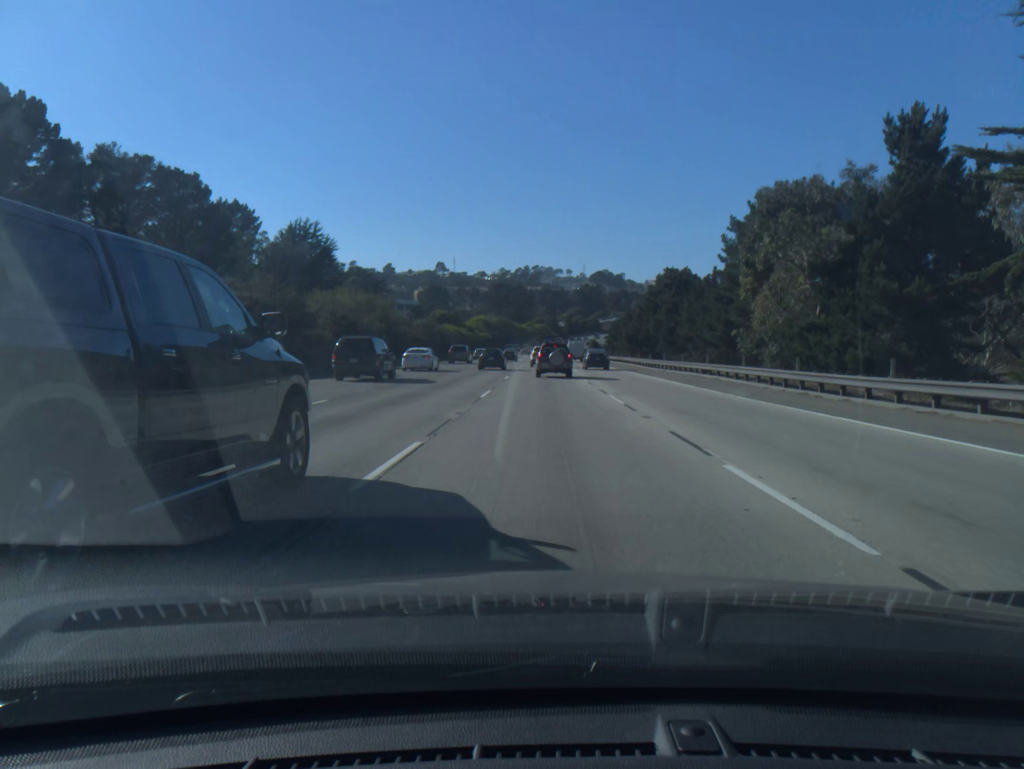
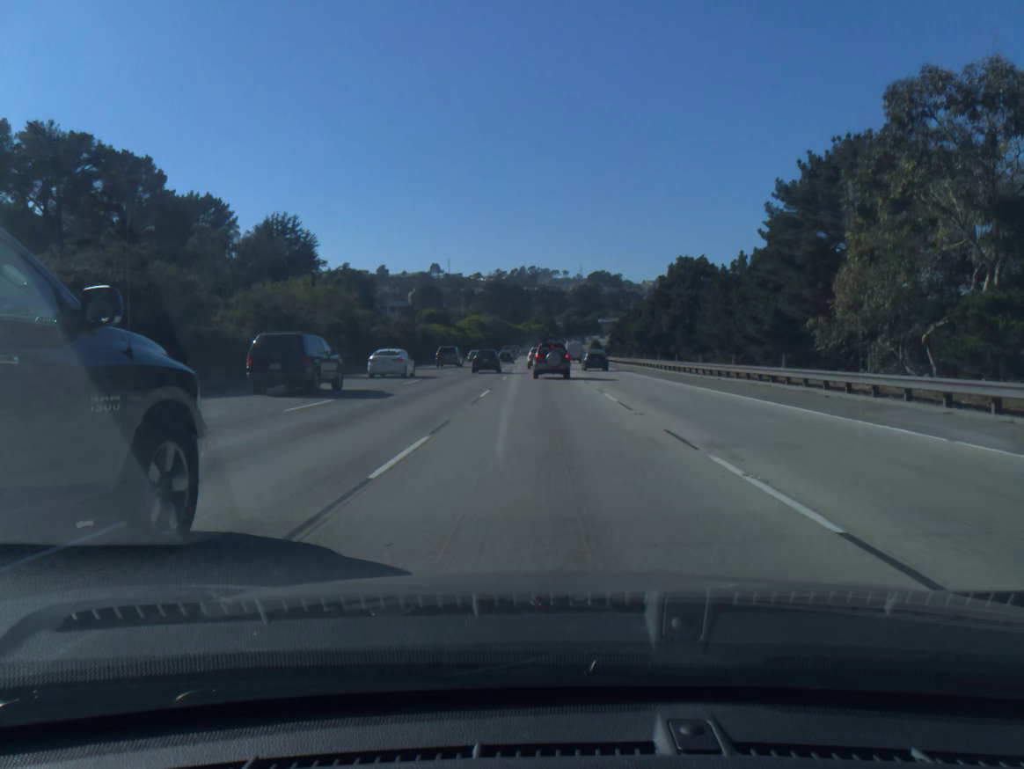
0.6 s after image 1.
(0.0, +13.9) m; 0°
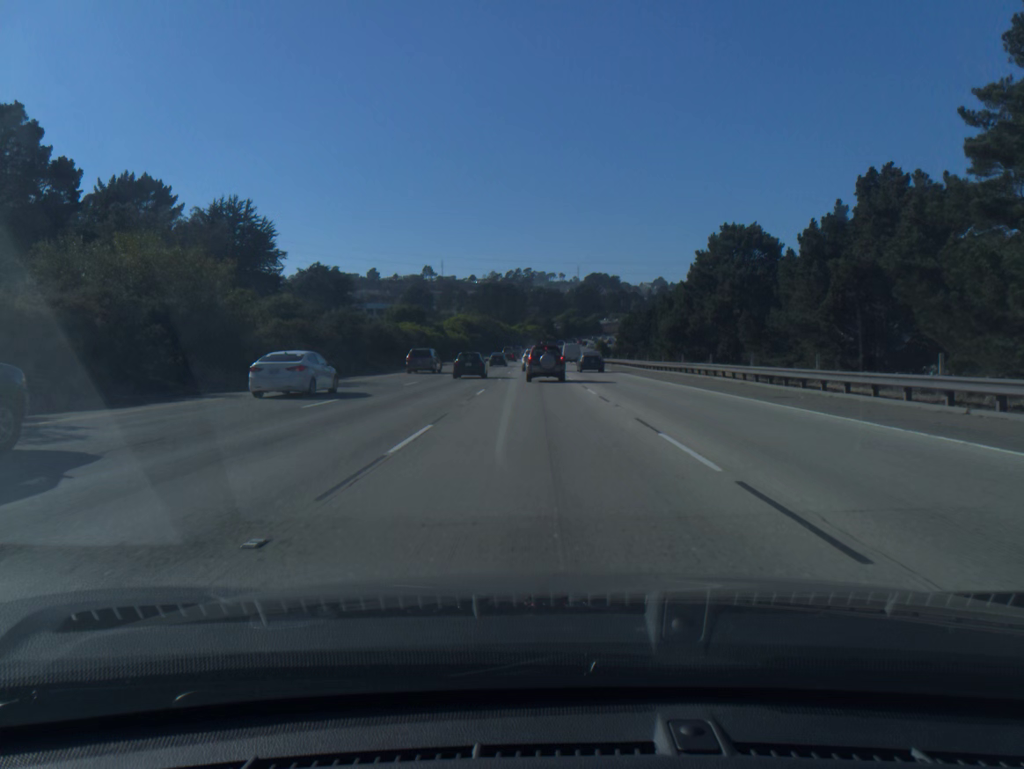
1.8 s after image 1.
(+0.1, +27.1) m; 0°
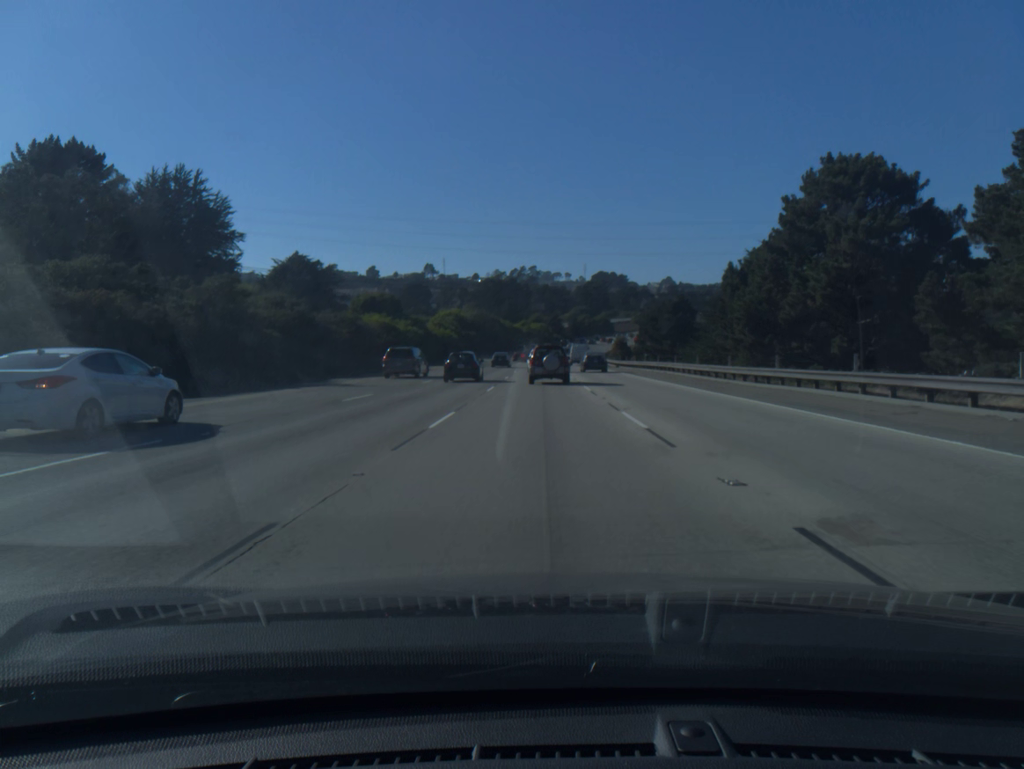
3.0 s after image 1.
(-0.1, +25.6) m; 0°
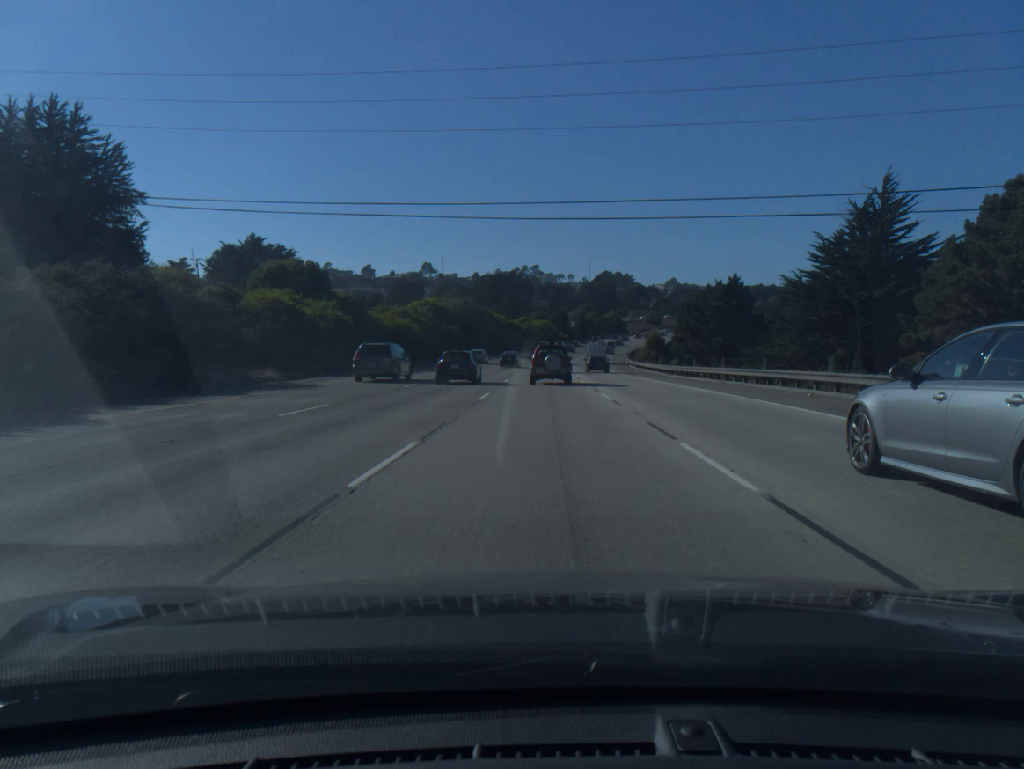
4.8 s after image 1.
(-0.1, +35.4) m; 0°
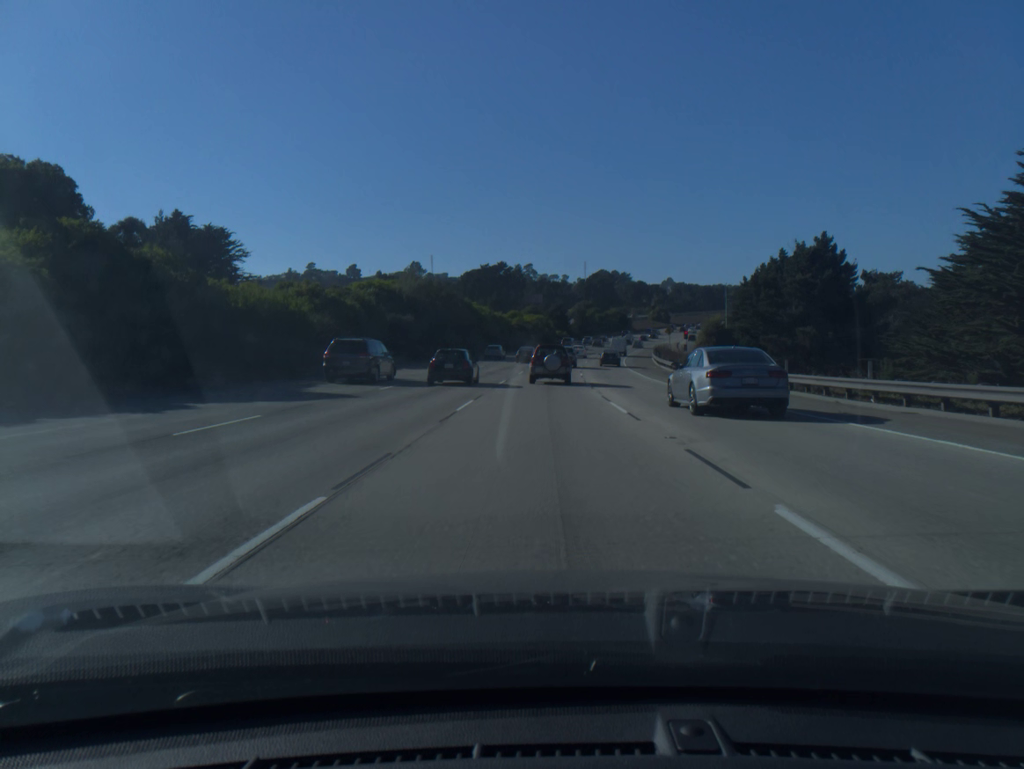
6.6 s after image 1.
(+0.2, +33.7) m; +1°
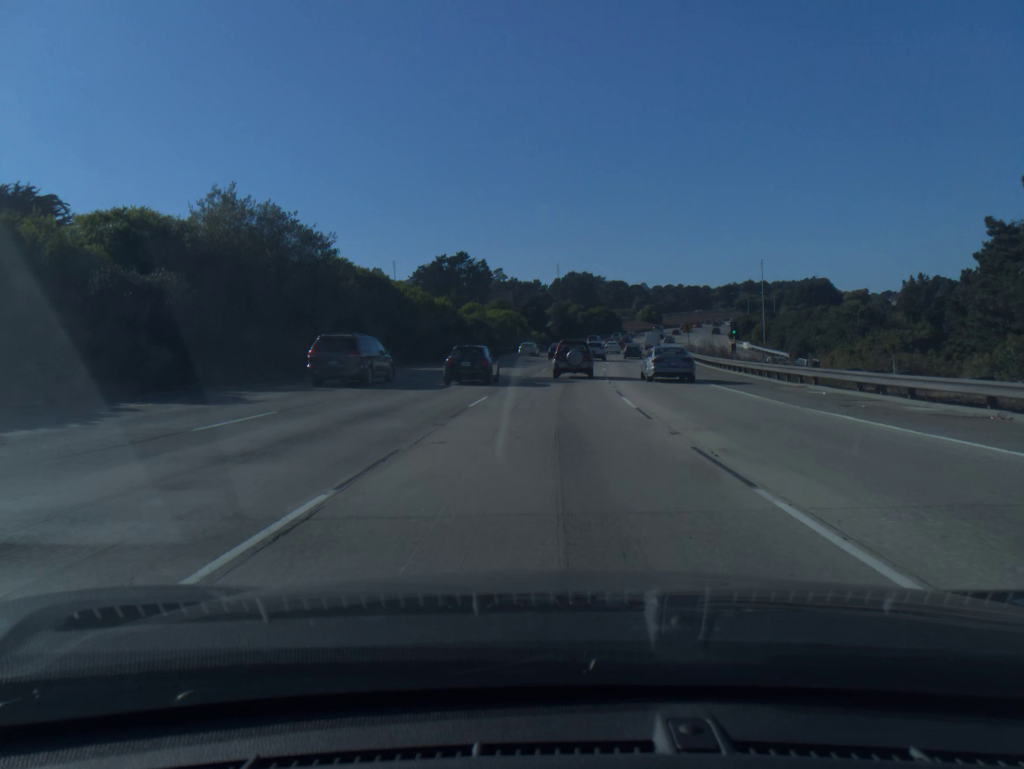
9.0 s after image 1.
(+0.4, +43.6) m; +2°
